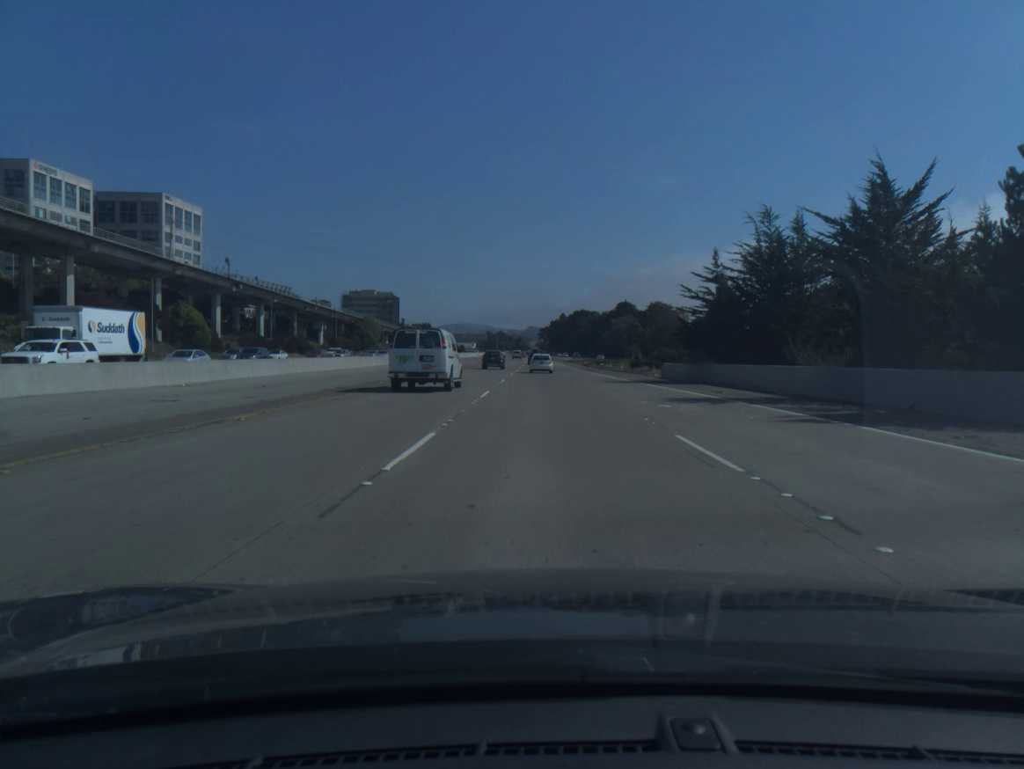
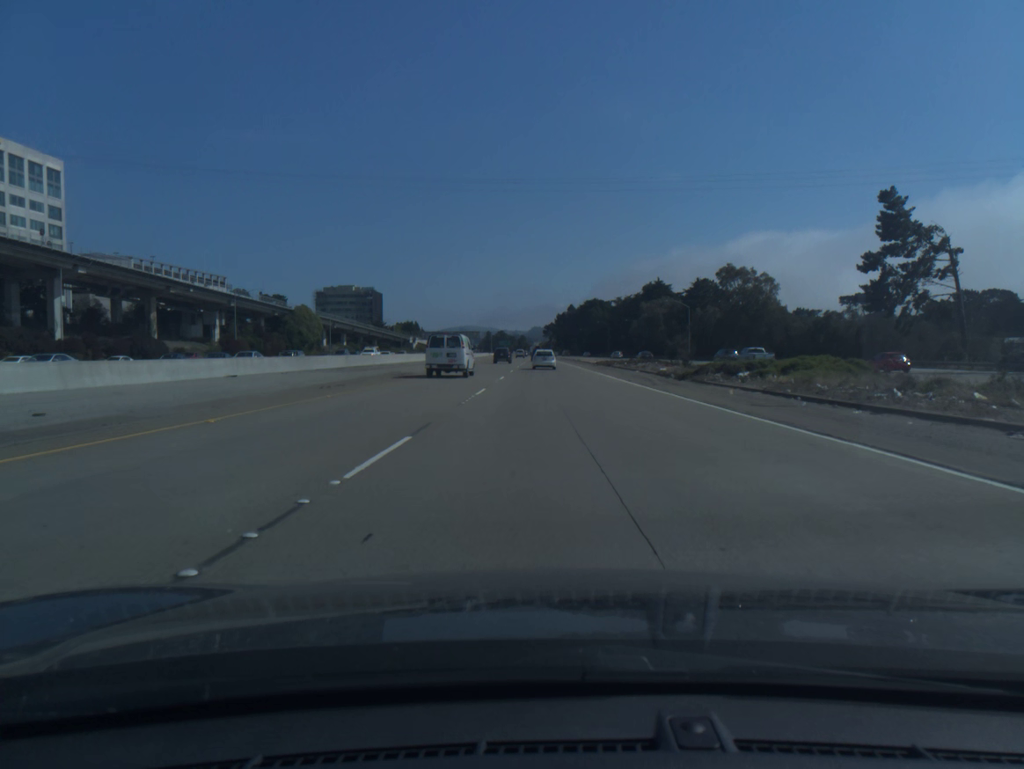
(-0.1, +74.1) m; 0°
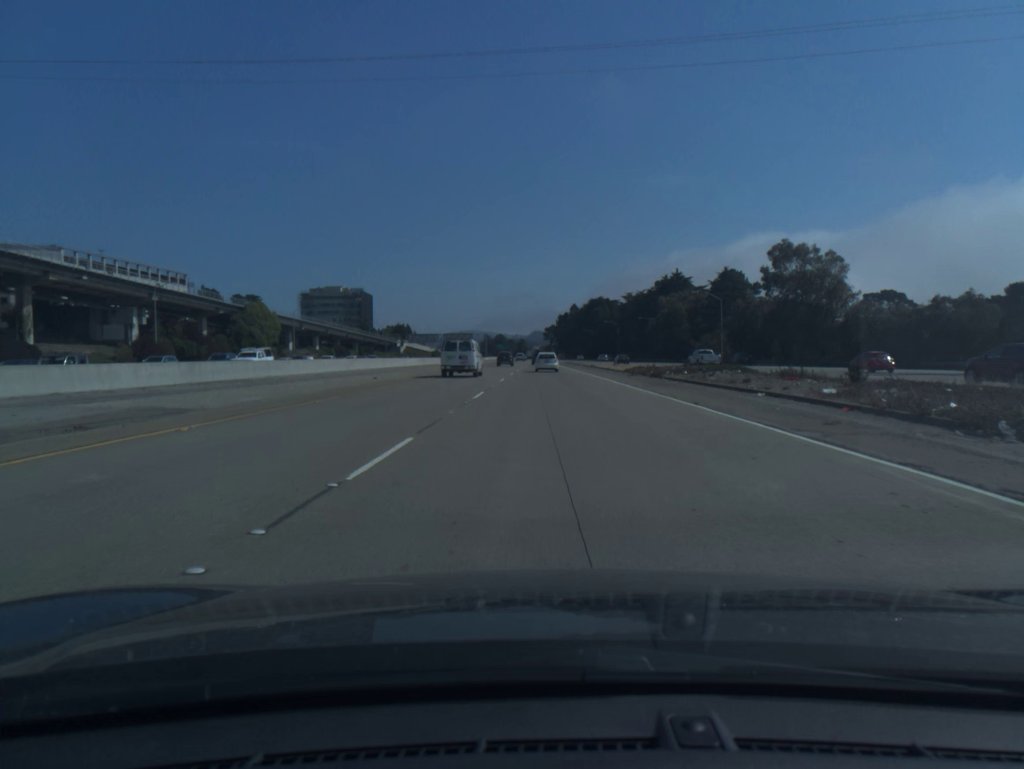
(0.0, +29.6) m; 0°
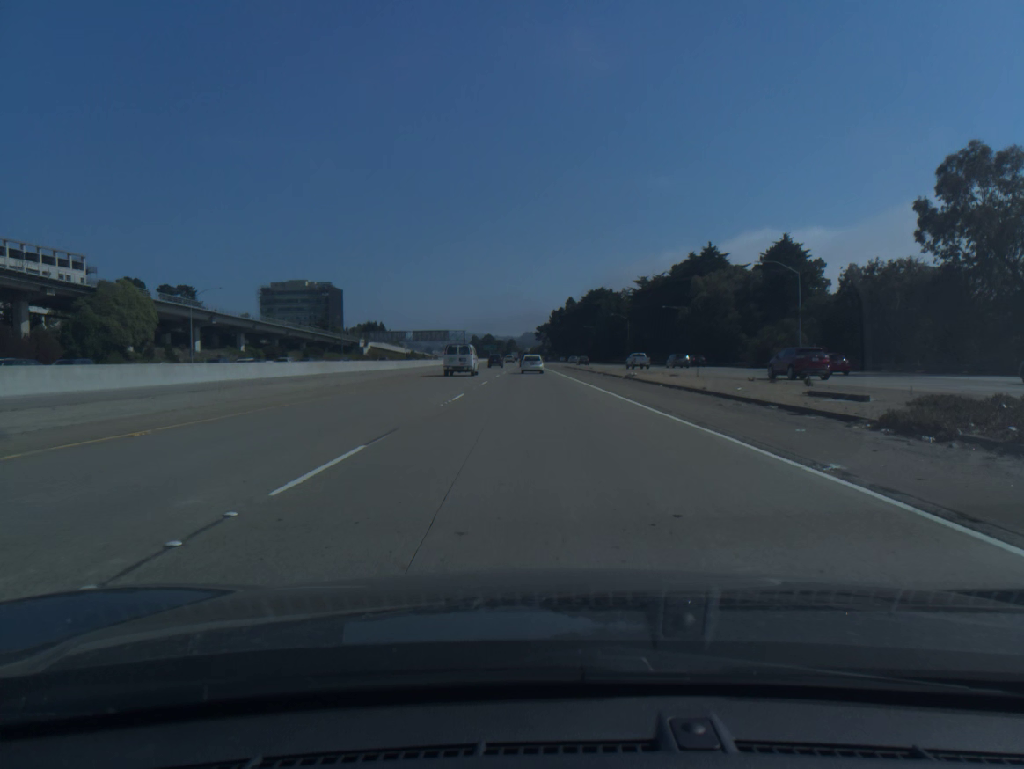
(+0.3, +44.4) m; +1°
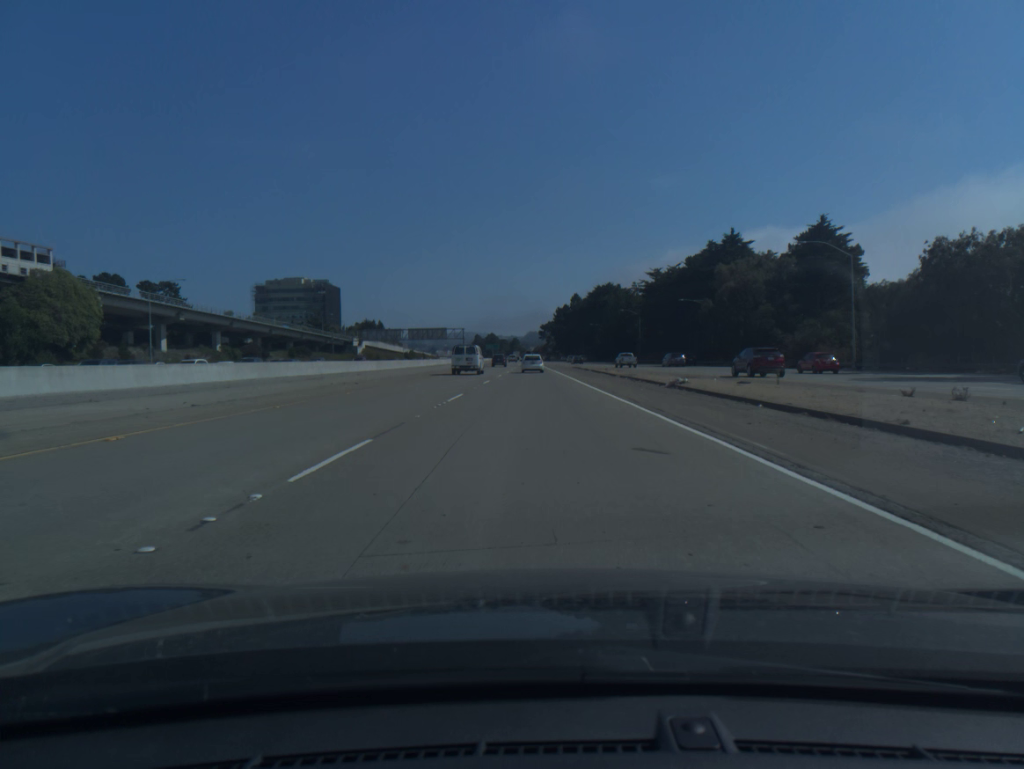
(0.0, +14.9) m; 0°
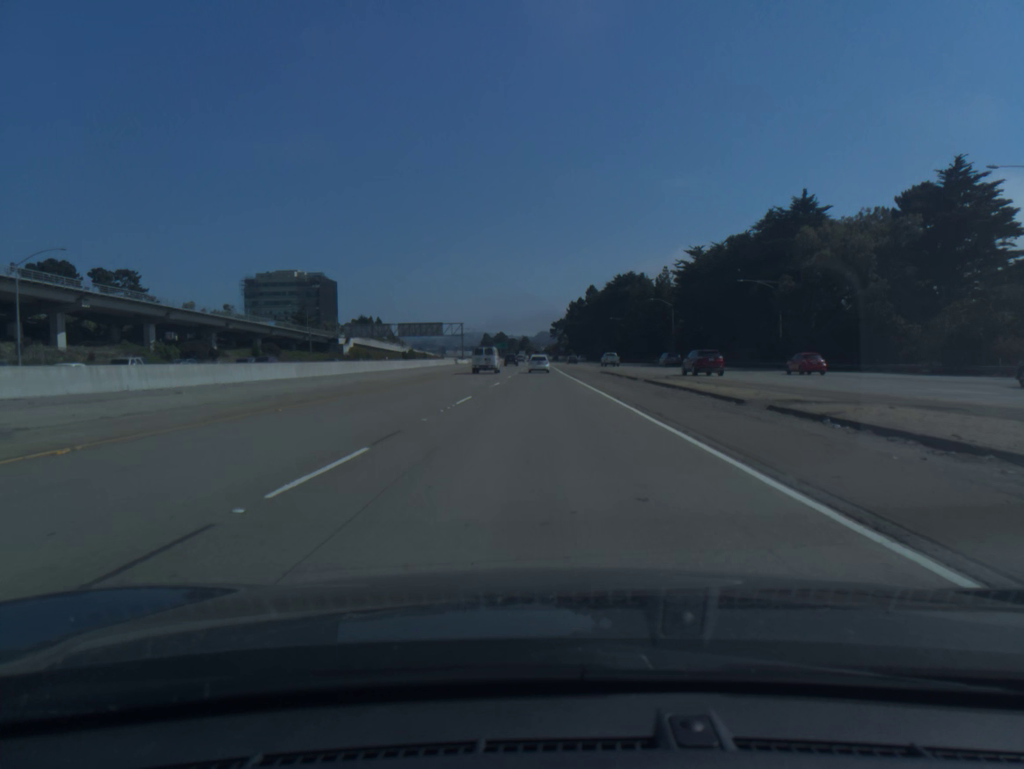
(-0.2, +30.1) m; -1°
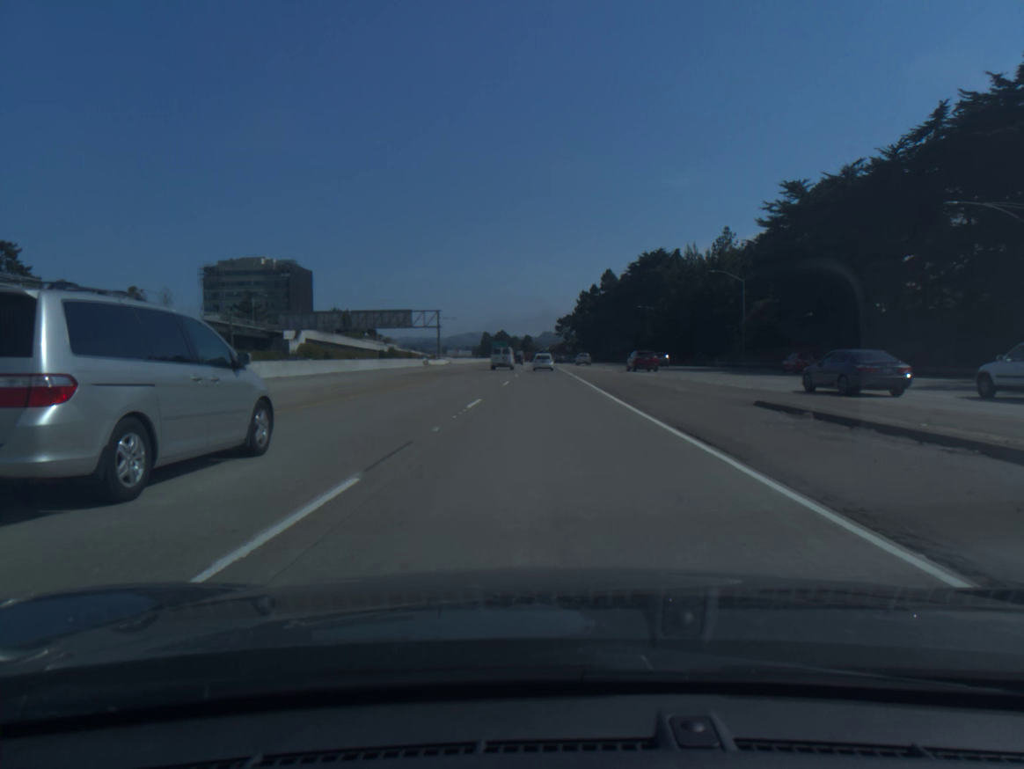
(-0.2, +46.4) m; 0°
